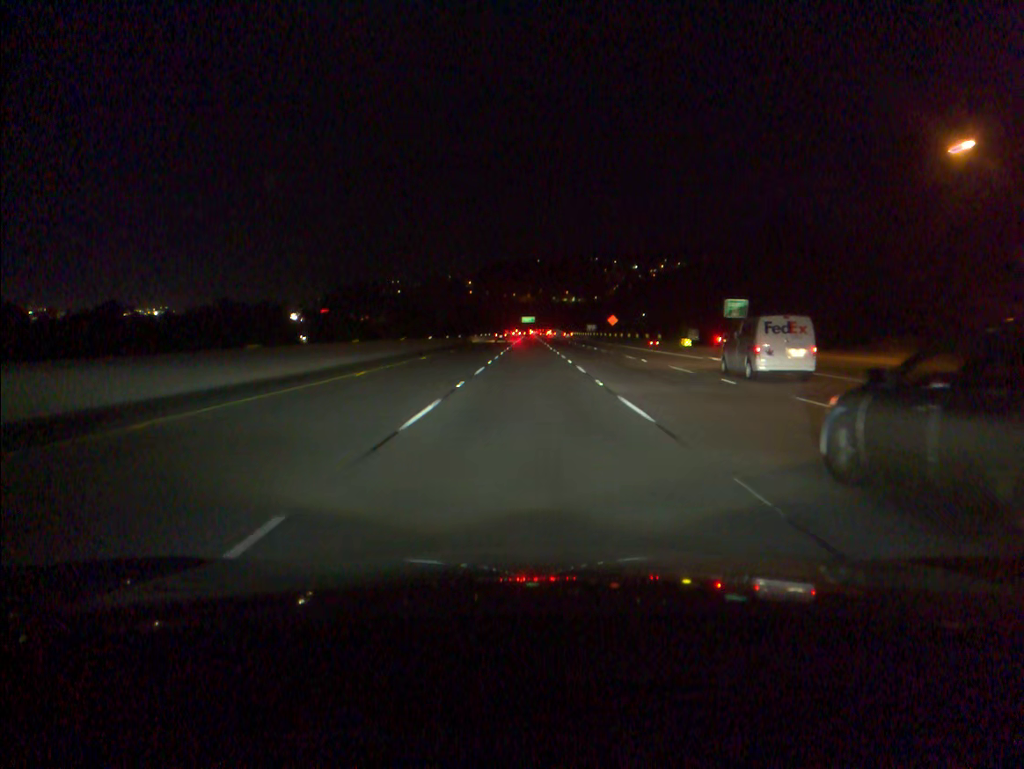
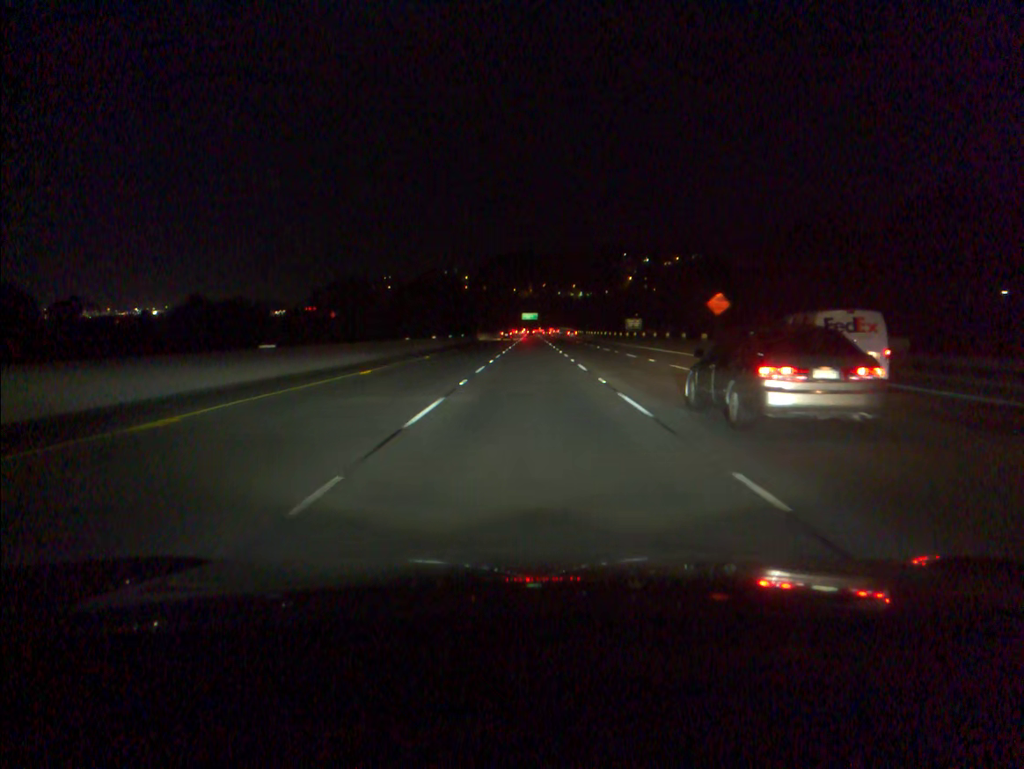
(-0.2, +72.4) m; 0°
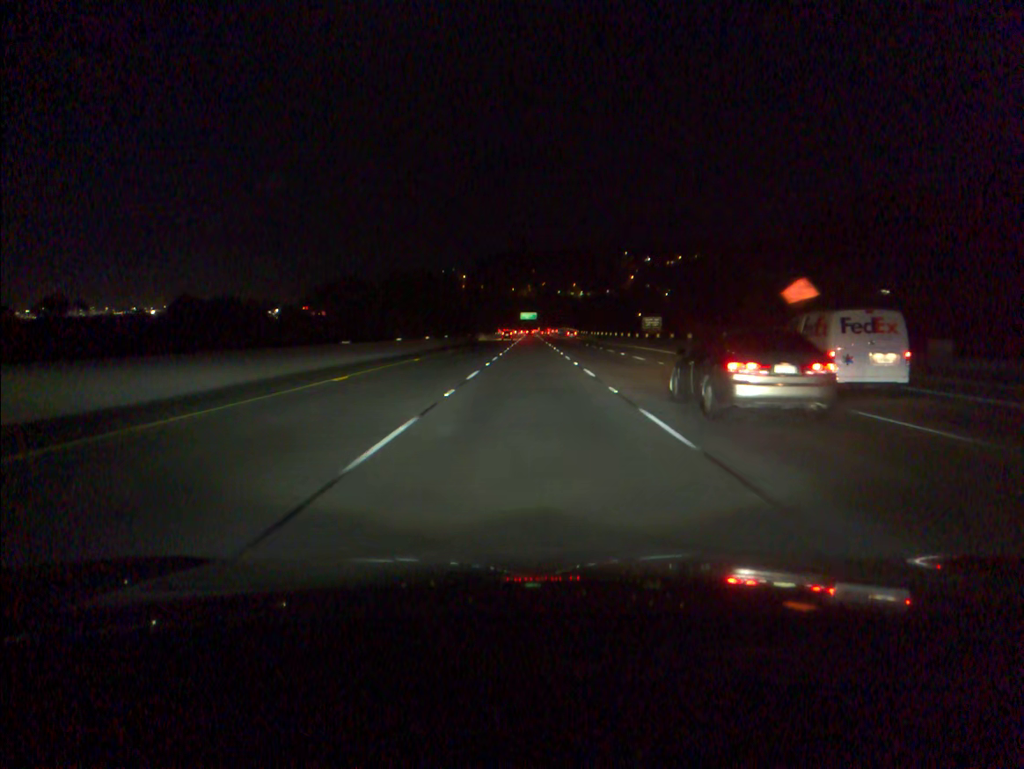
(0.0, +18.0) m; 0°
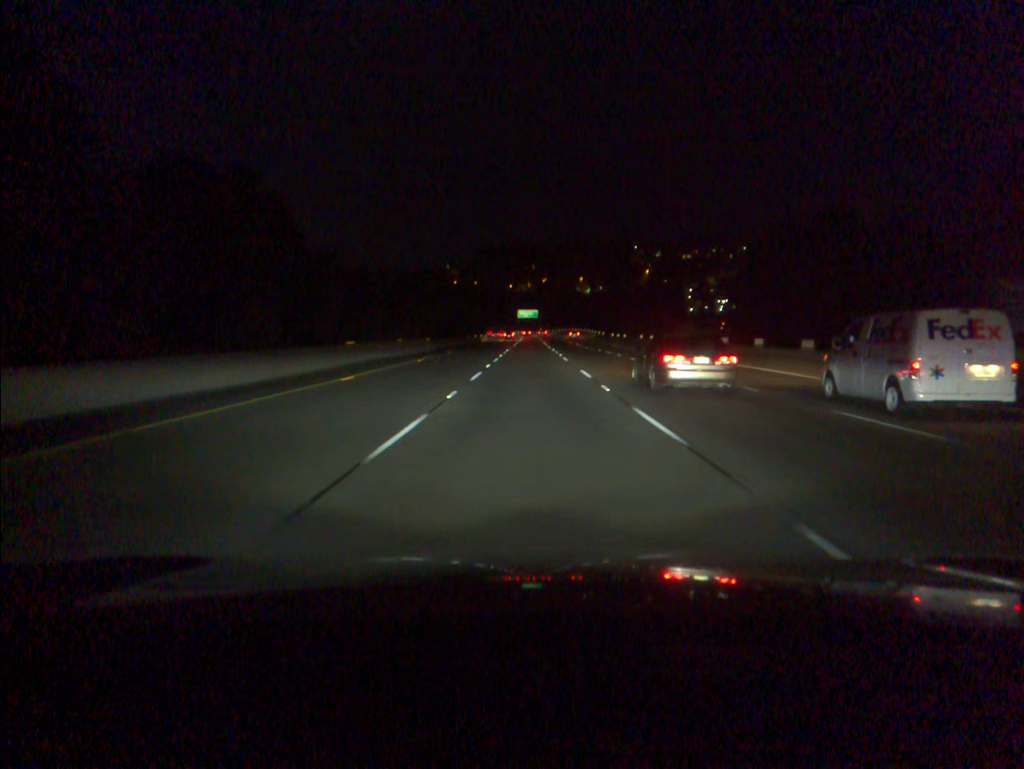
(+0.1, +72.3) m; 0°
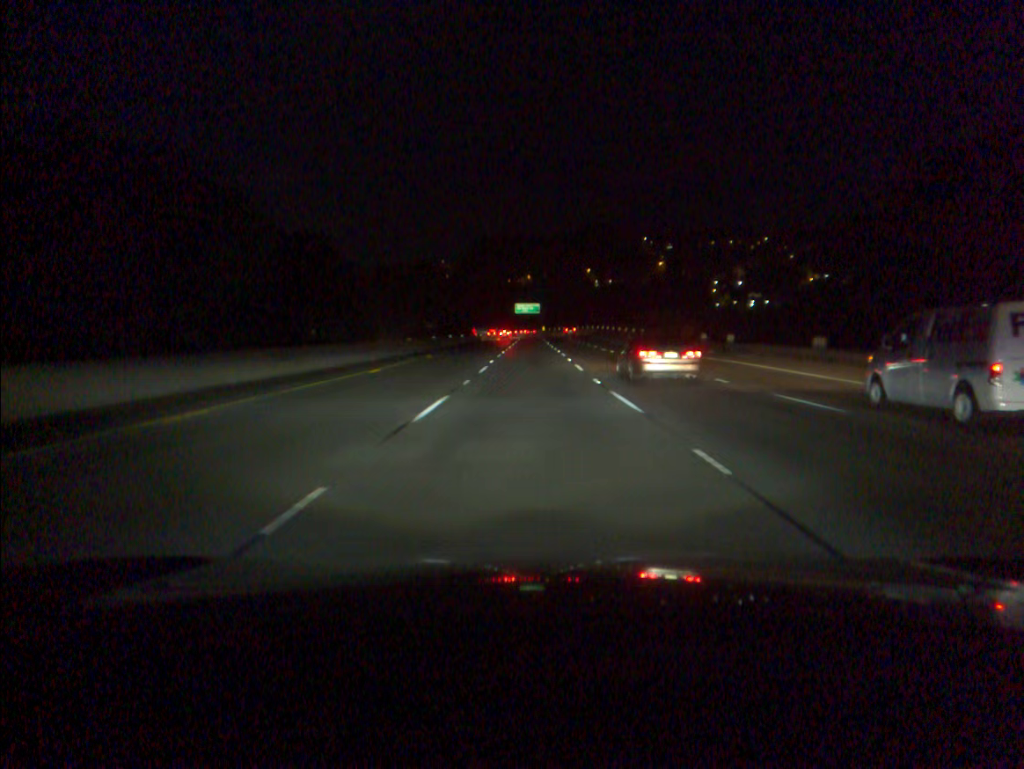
(0.0, +54.7) m; 0°
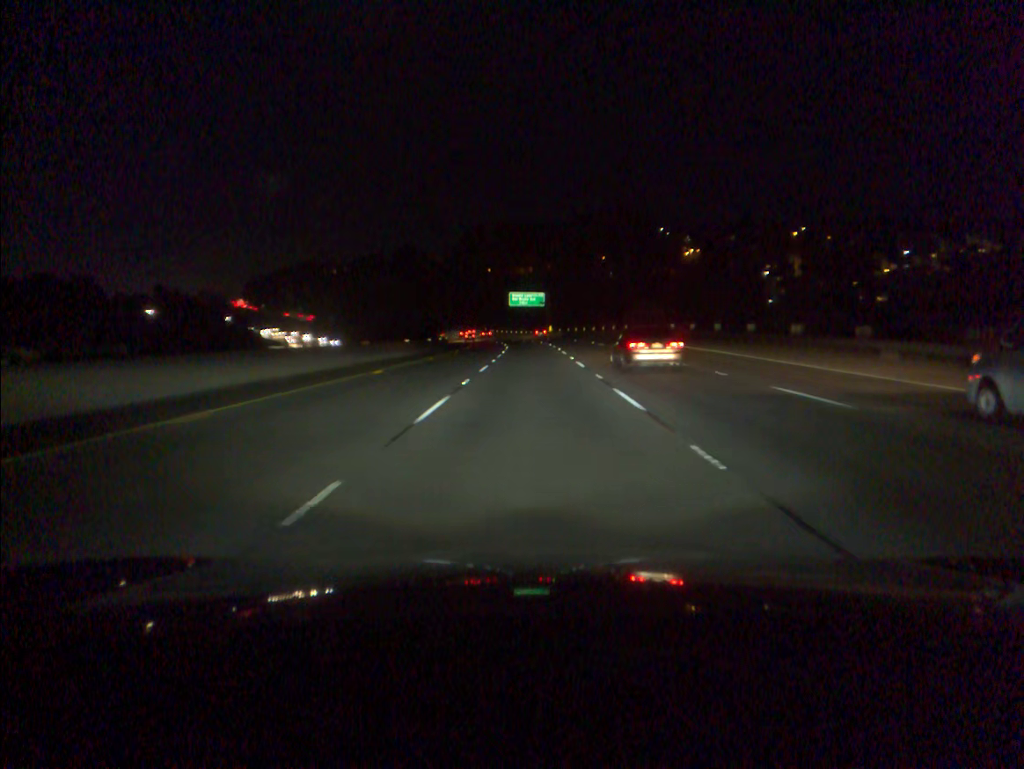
(0.0, +73.2) m; 0°
